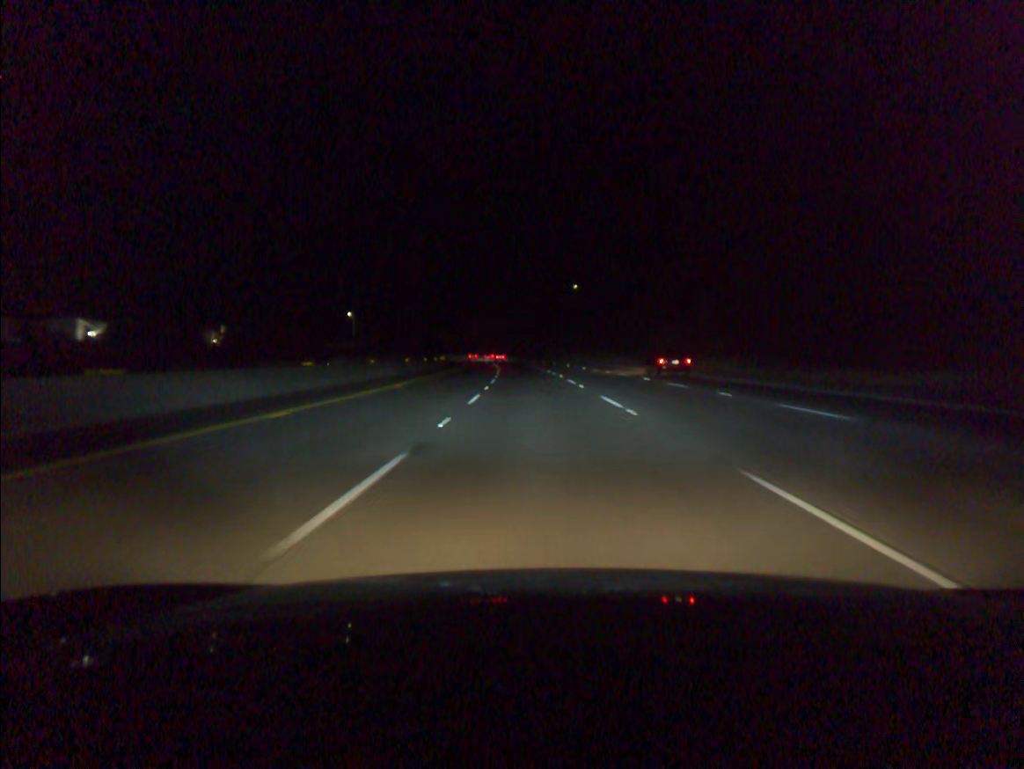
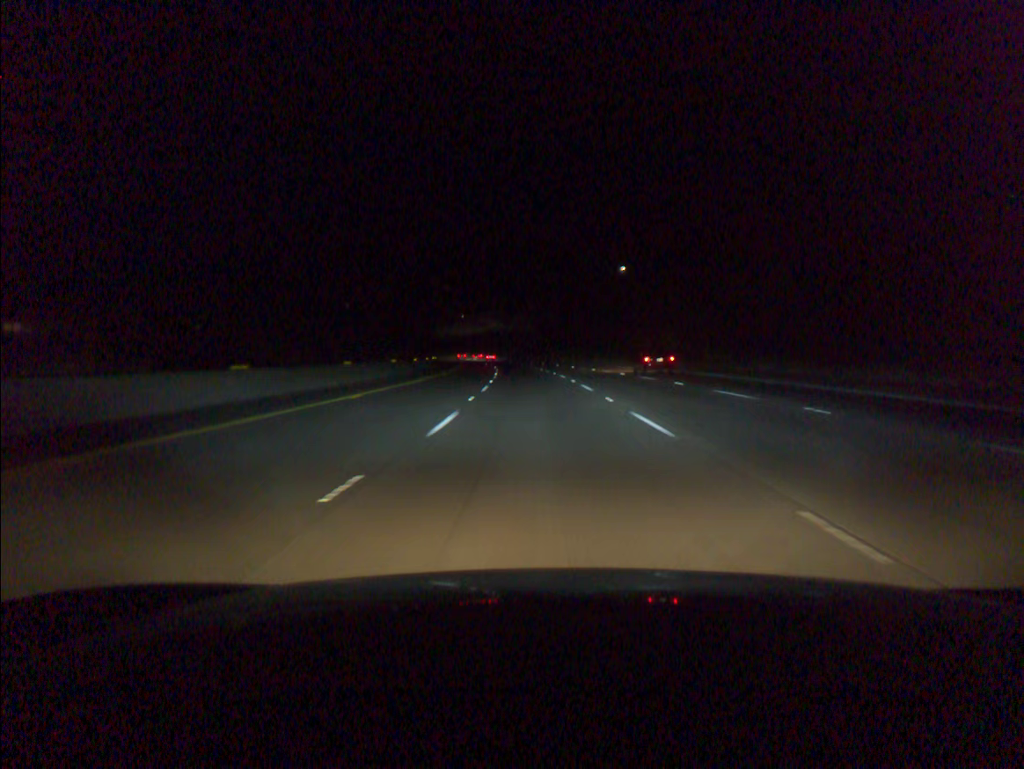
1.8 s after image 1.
(-1.1, +51.2) m; -2°
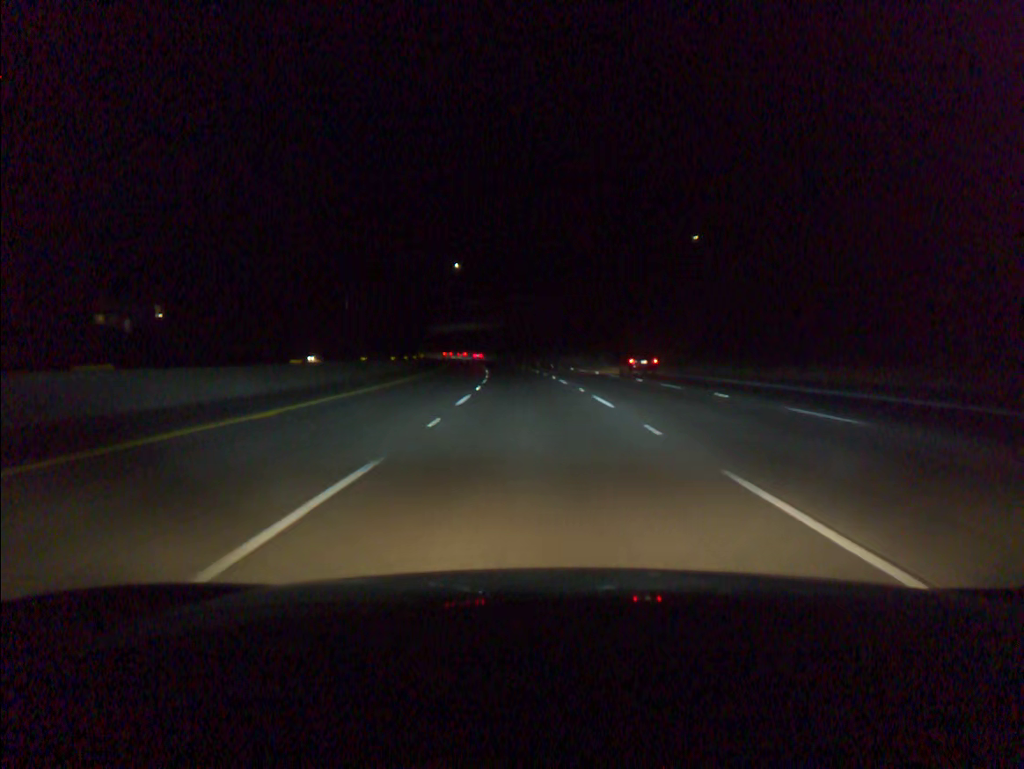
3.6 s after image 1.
(-1.0, +51.5) m; -2°
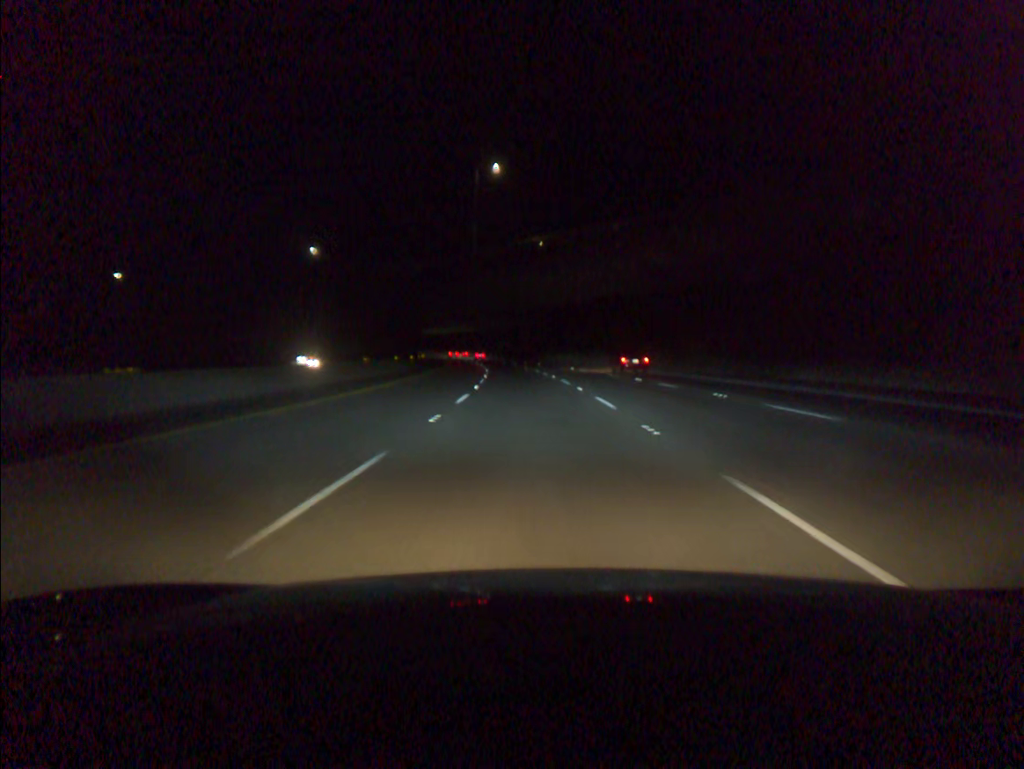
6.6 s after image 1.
(-4.8, +86.7) m; -6°
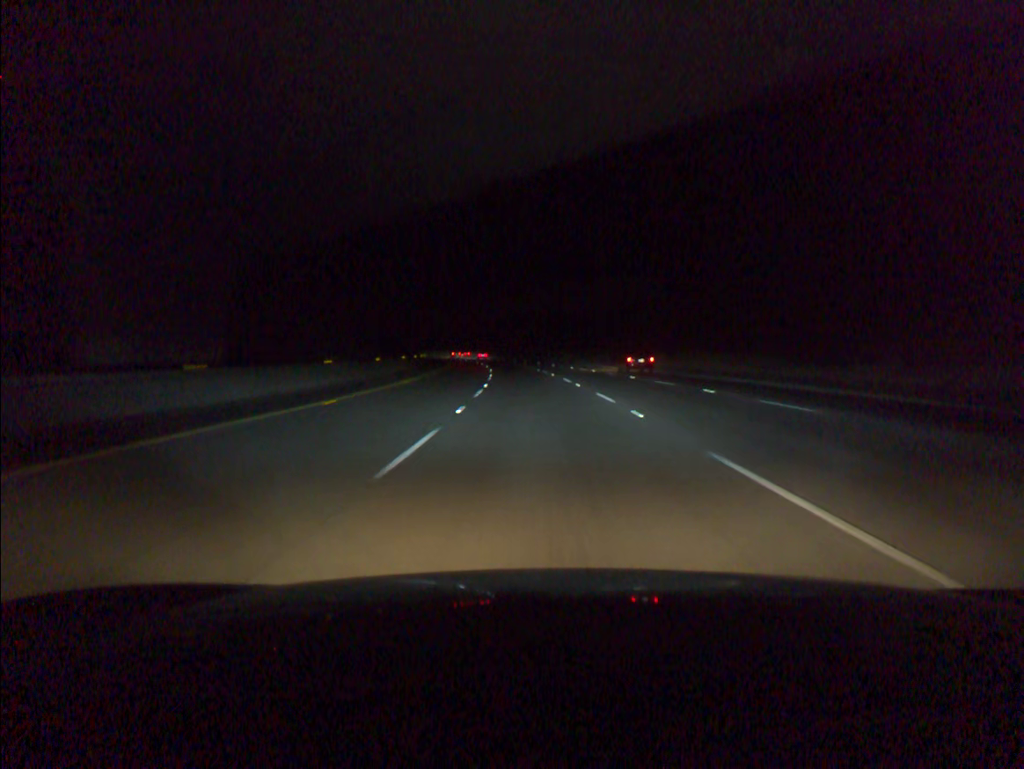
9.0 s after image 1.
(-3.2, +70.1) m; -5°
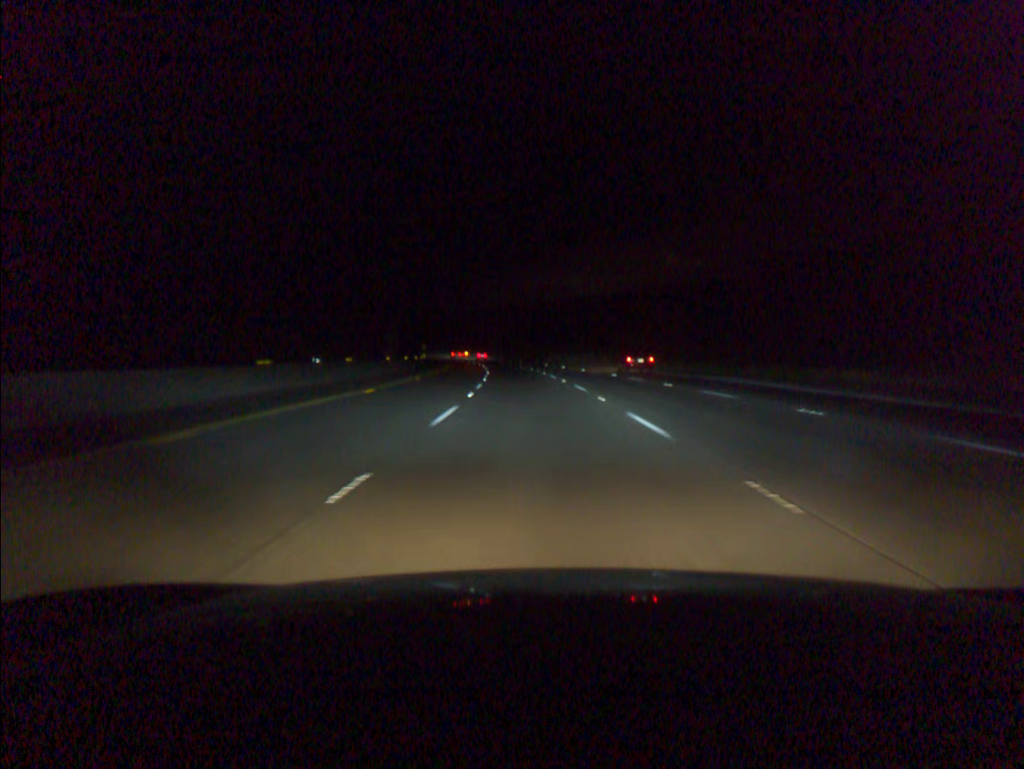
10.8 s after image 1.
(-1.6, +52.7) m; -3°
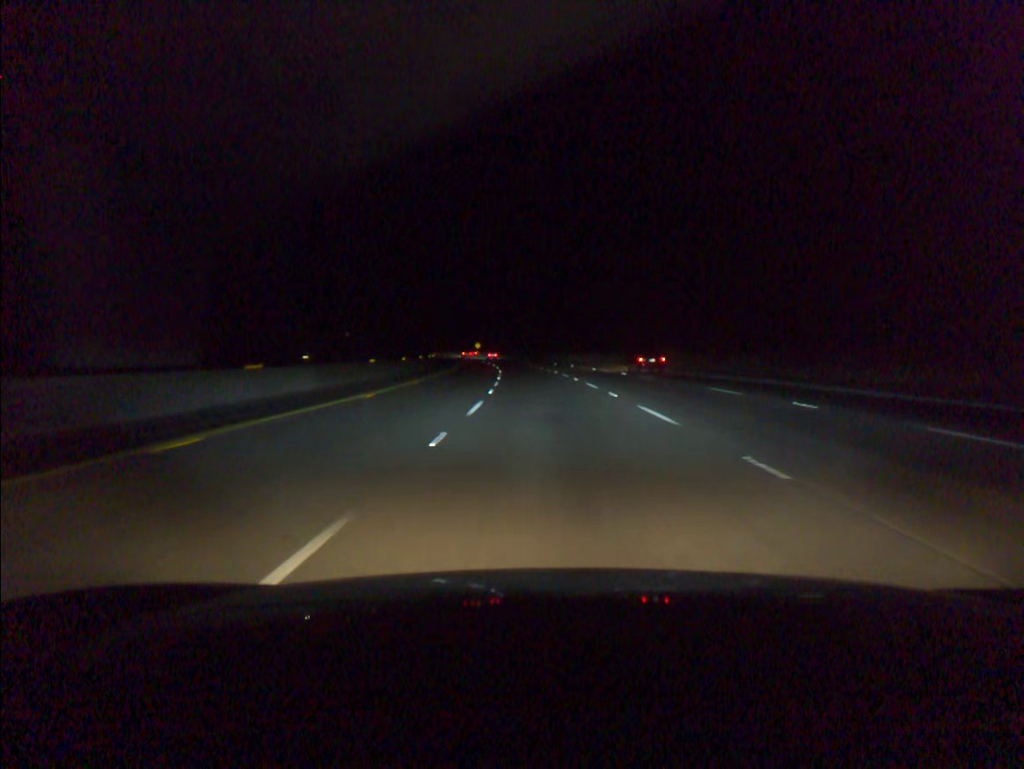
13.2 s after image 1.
(-3.4, +70.8) m; -5°
